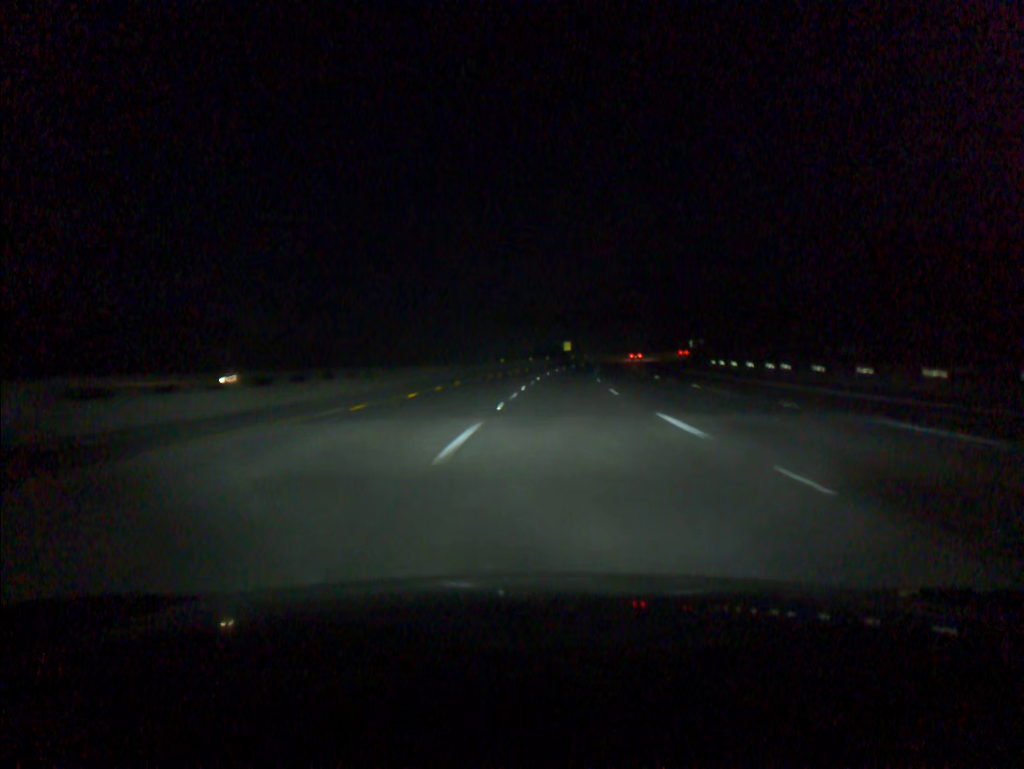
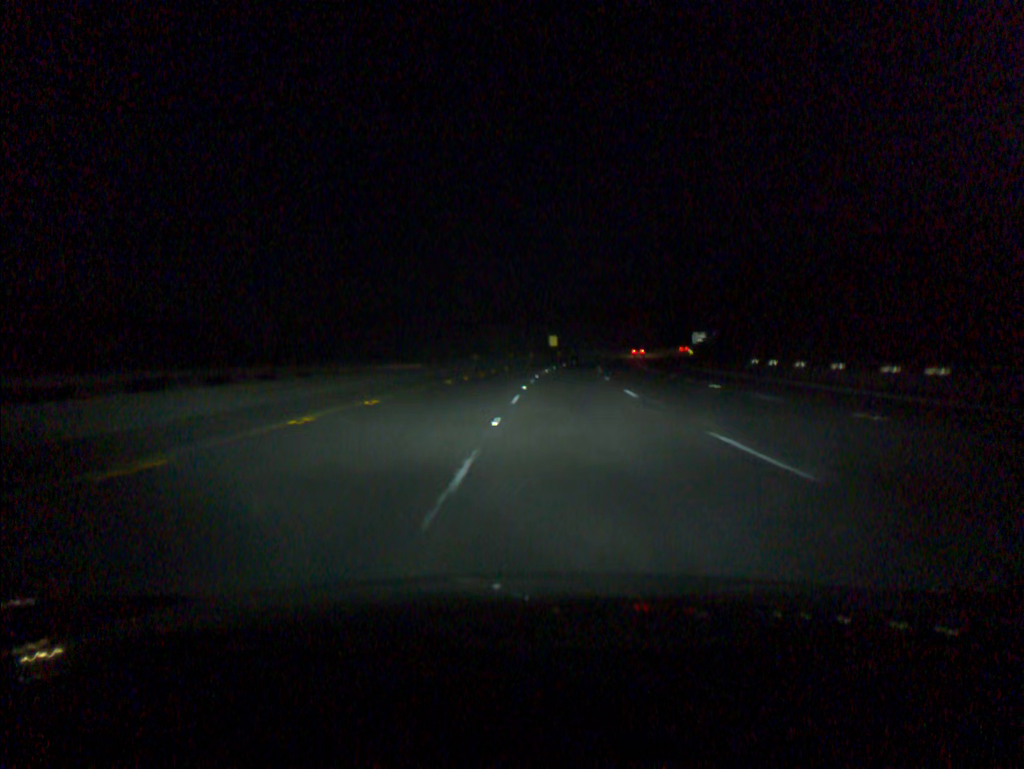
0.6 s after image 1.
(+0.2, +18.2) m; +1°
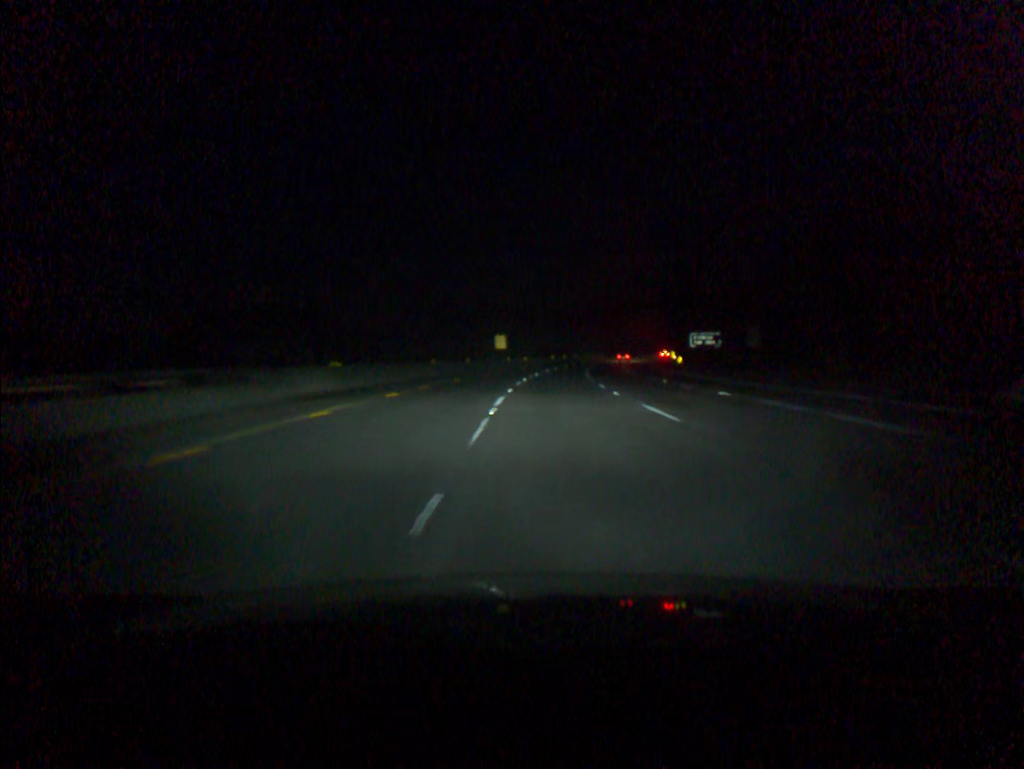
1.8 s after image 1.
(+1.2, +36.5) m; +4°
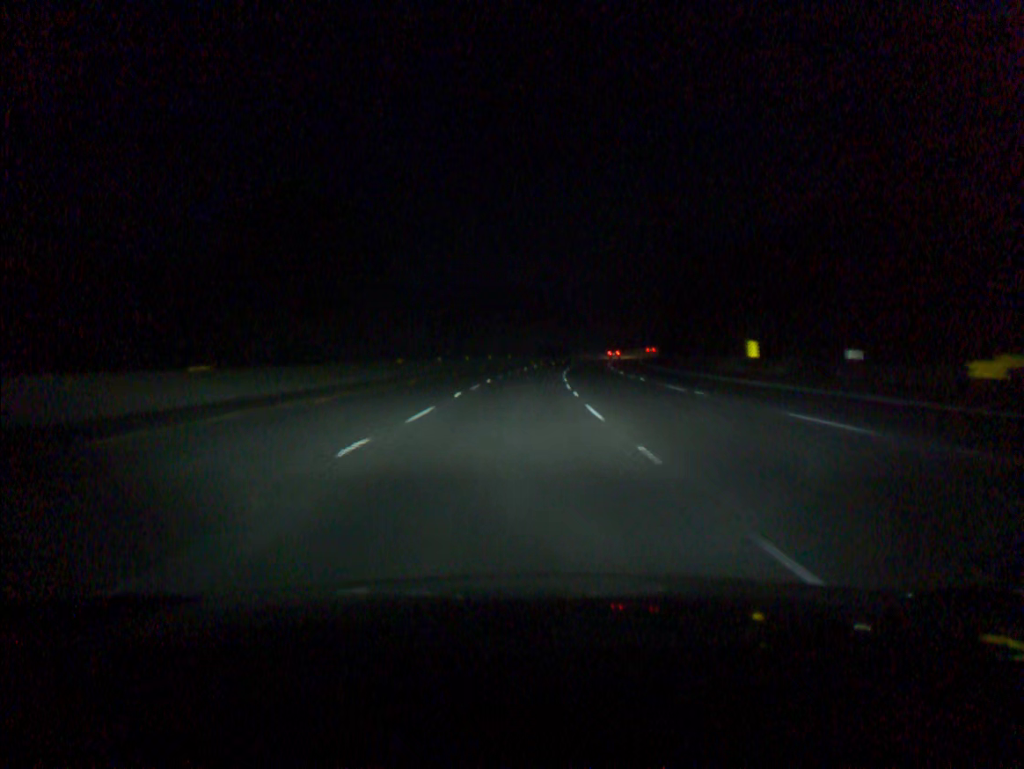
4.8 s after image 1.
(+6.8, +91.1) m; +8°
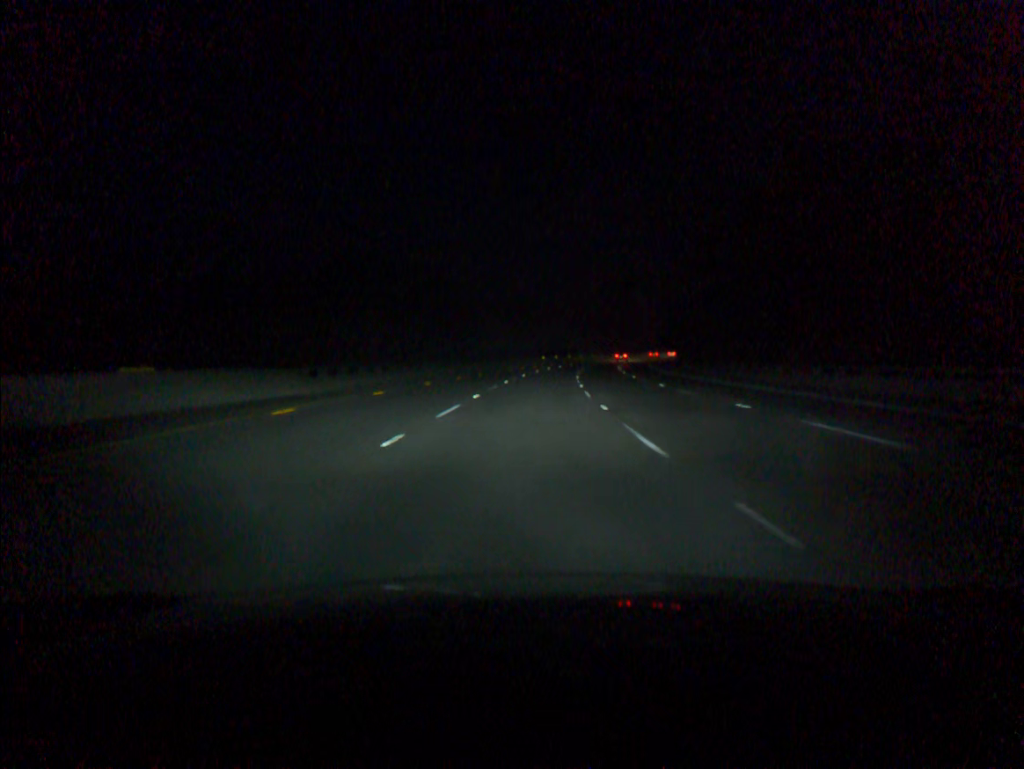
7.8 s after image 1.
(+4.7, +91.2) m; +7°
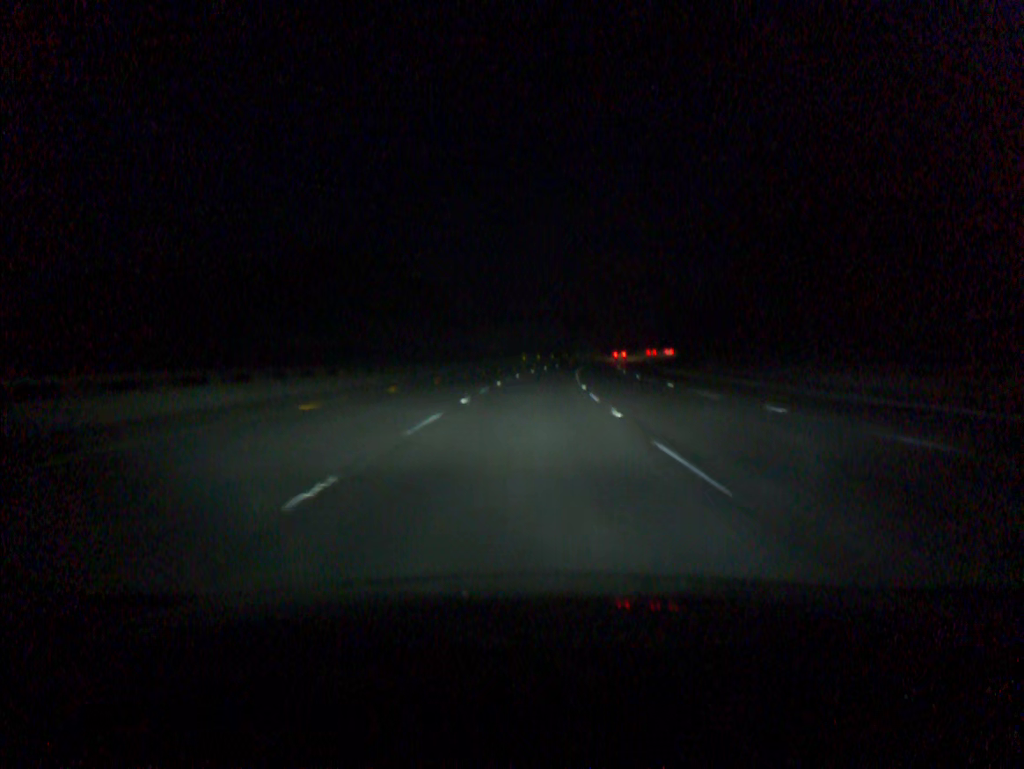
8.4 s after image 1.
(+0.2, +18.2) m; +1°
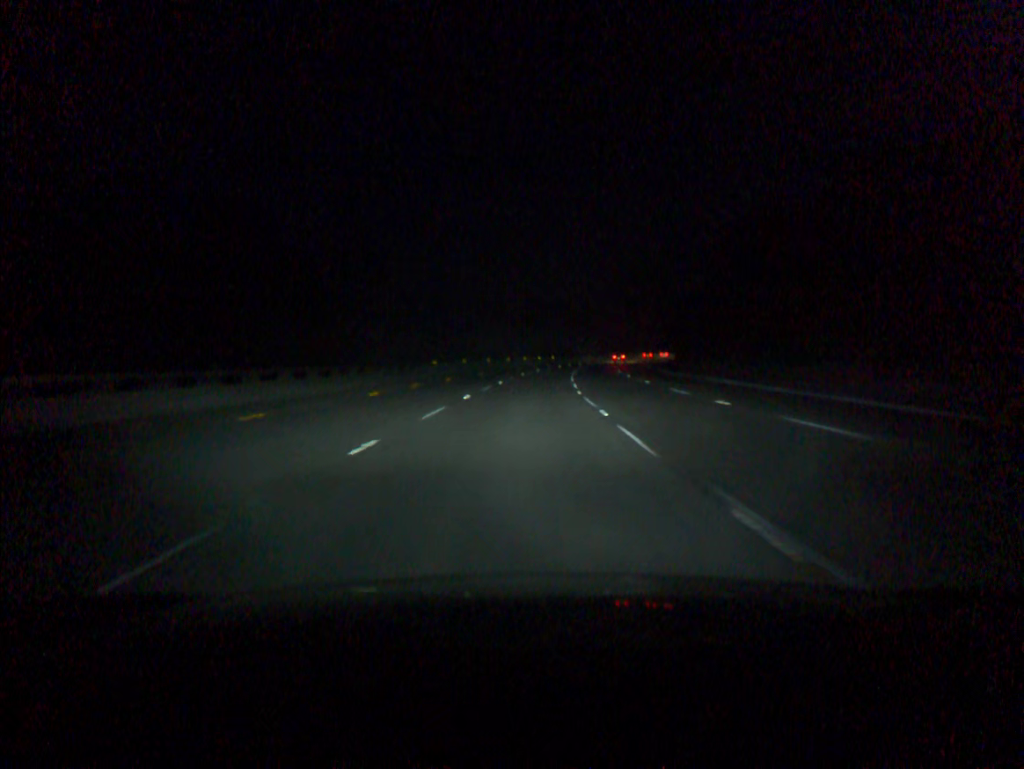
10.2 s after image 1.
(+2.3, +54.6) m; +5°
